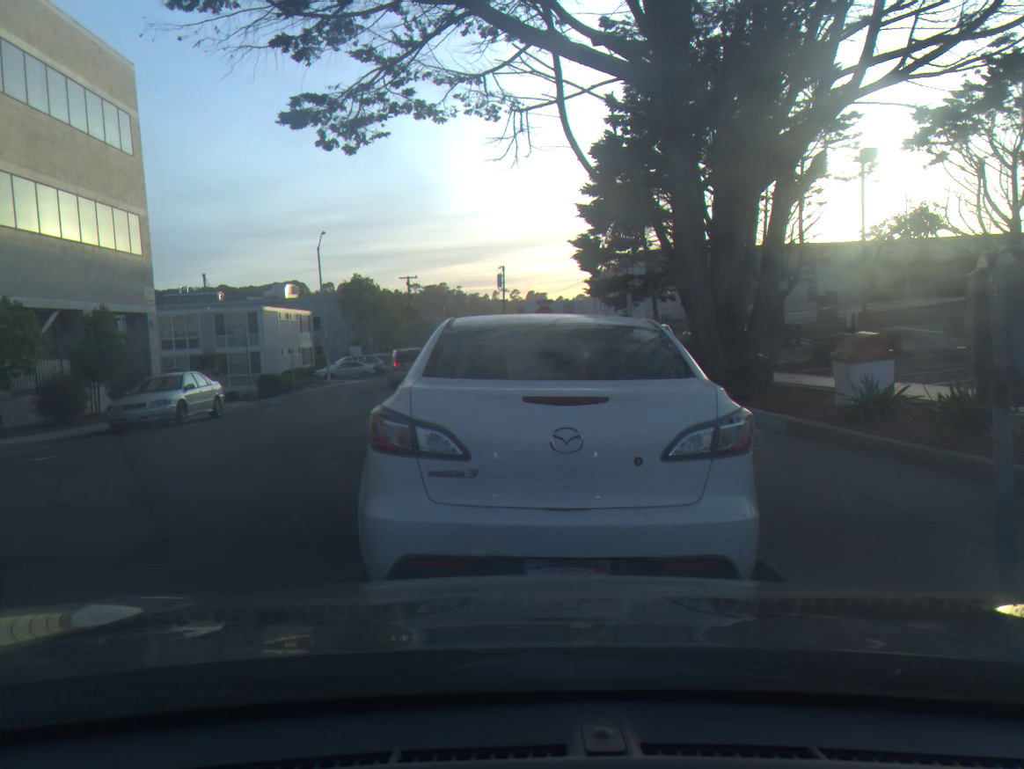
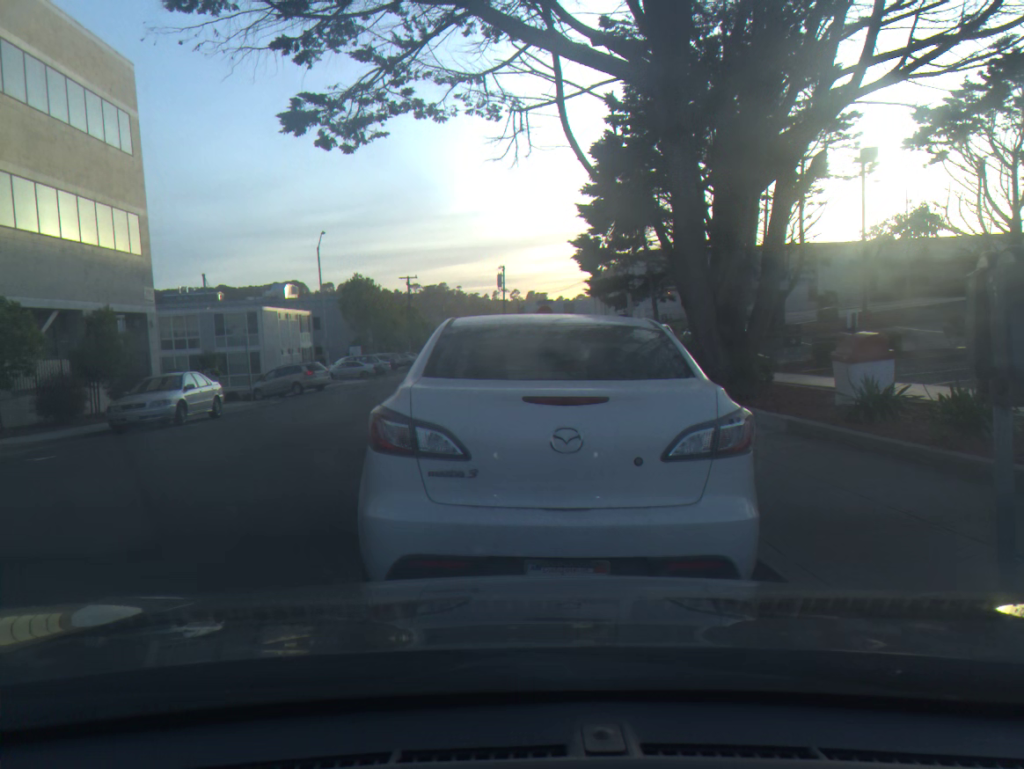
(0.0, 0.0) m; 0°
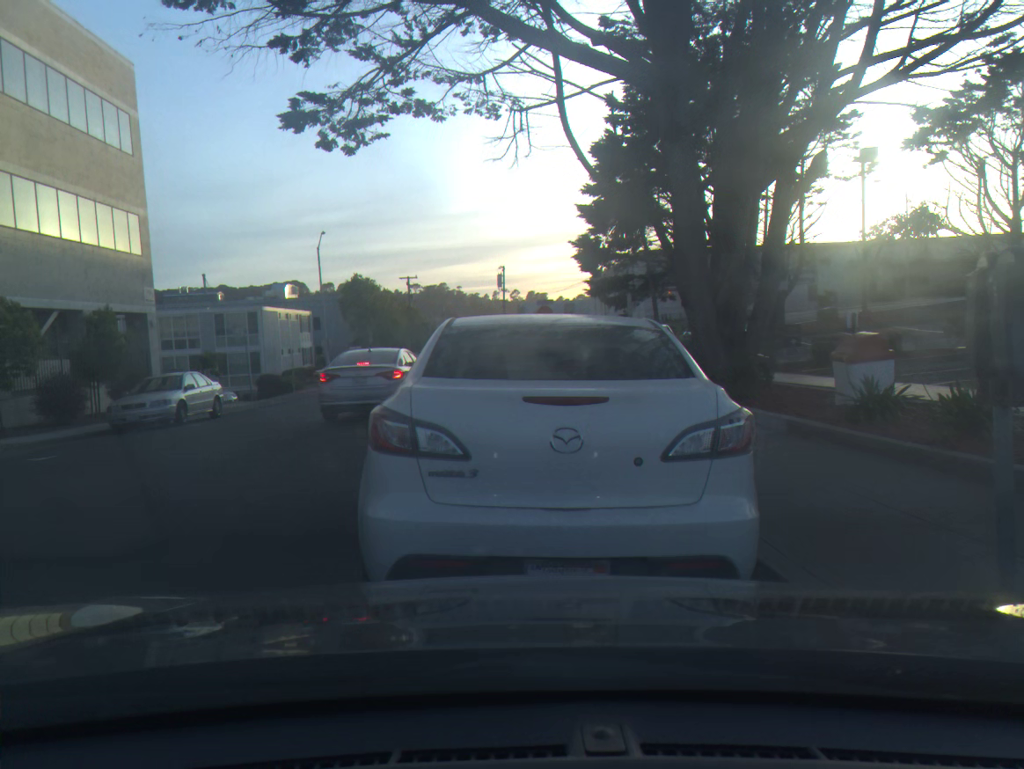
(0.0, 0.0) m; 0°
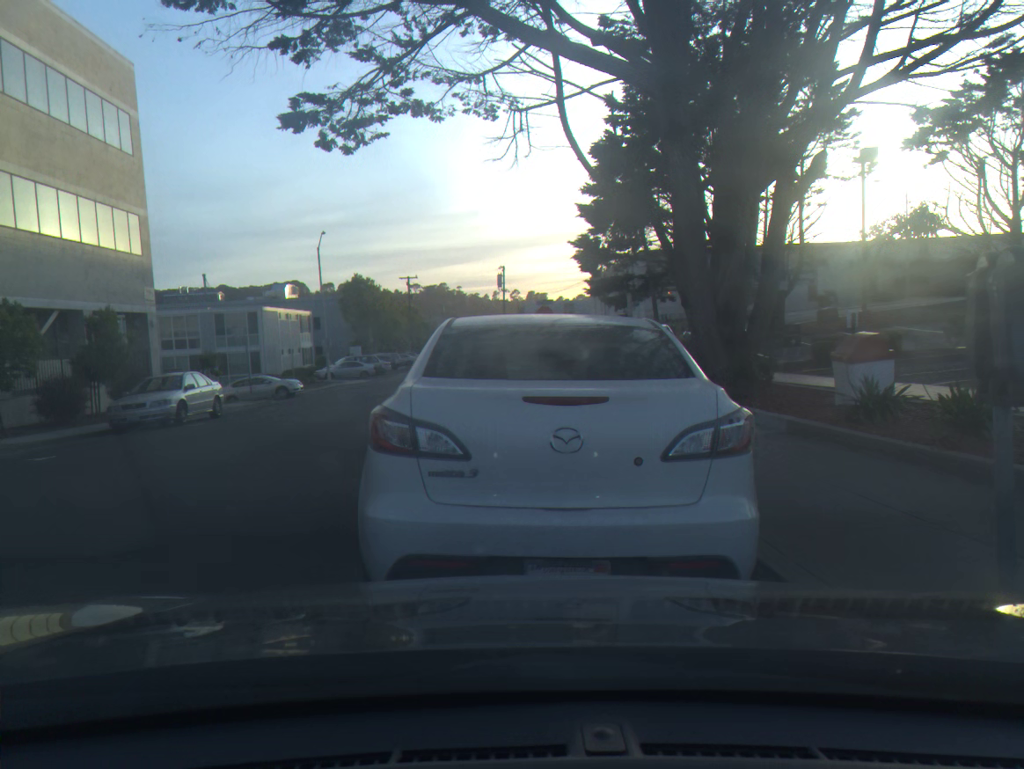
(0.0, 0.0) m; 0°
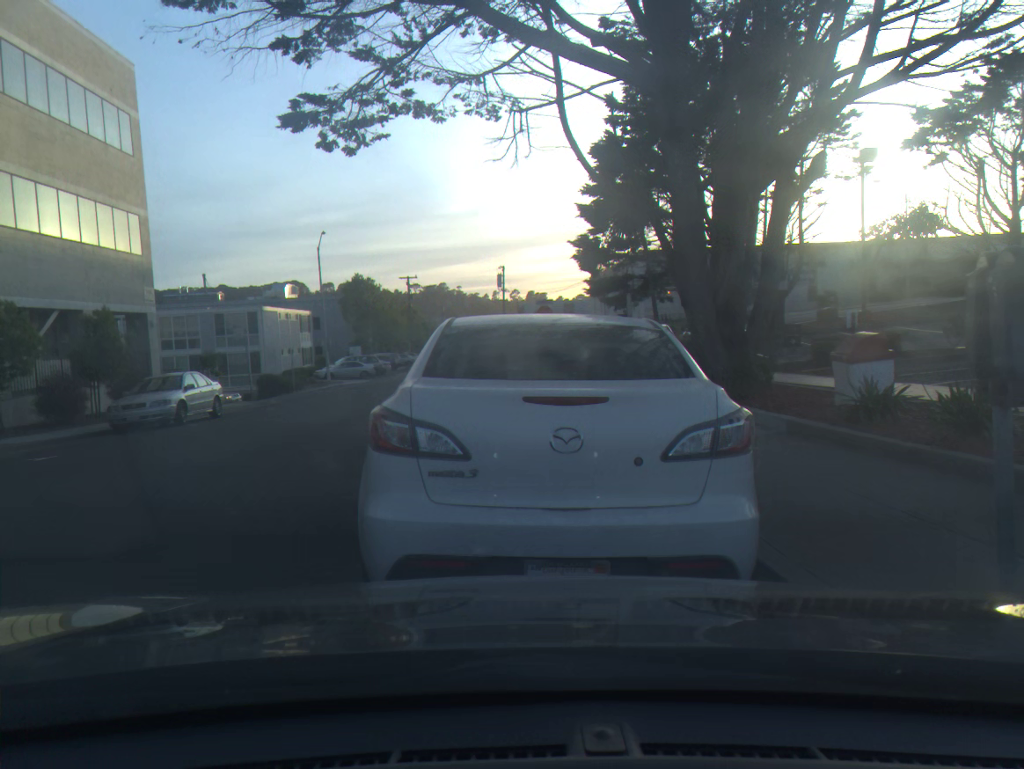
(0.0, 0.0) m; 0°
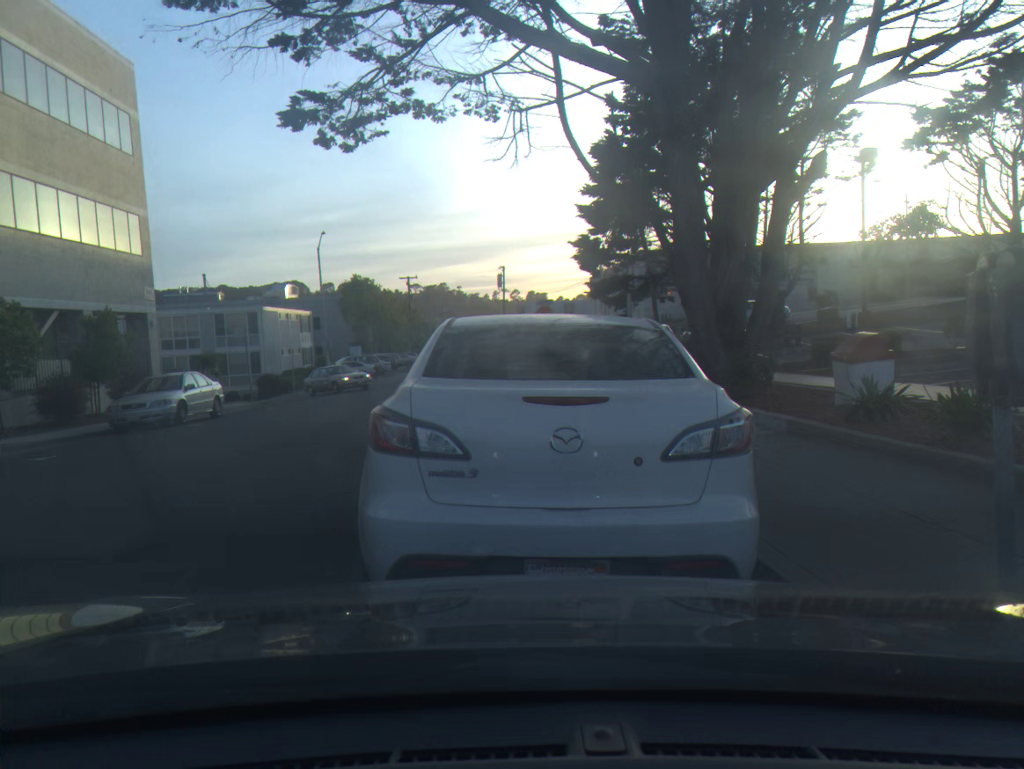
(0.0, 0.0) m; 0°
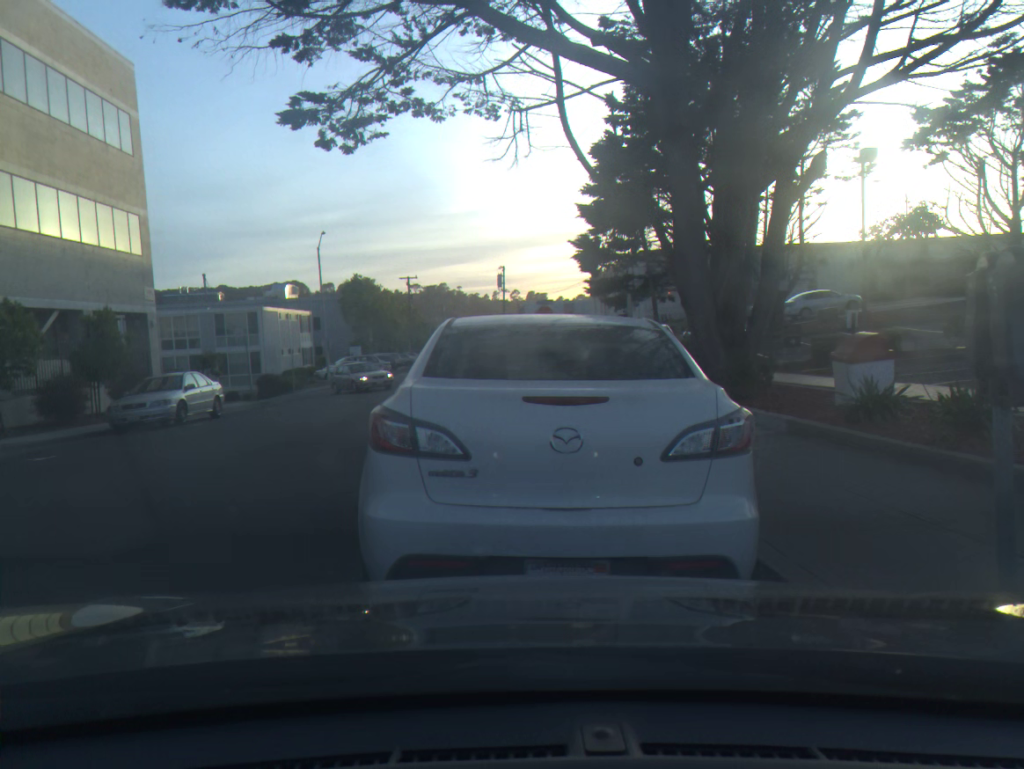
(0.0, 0.0) m; 0°
